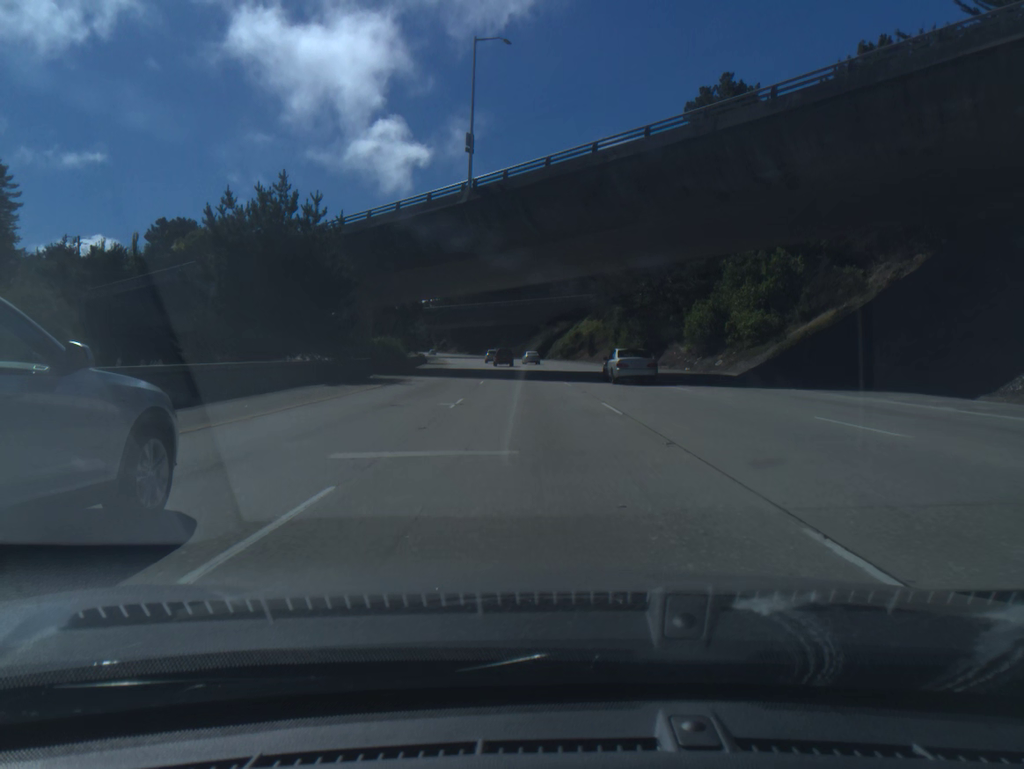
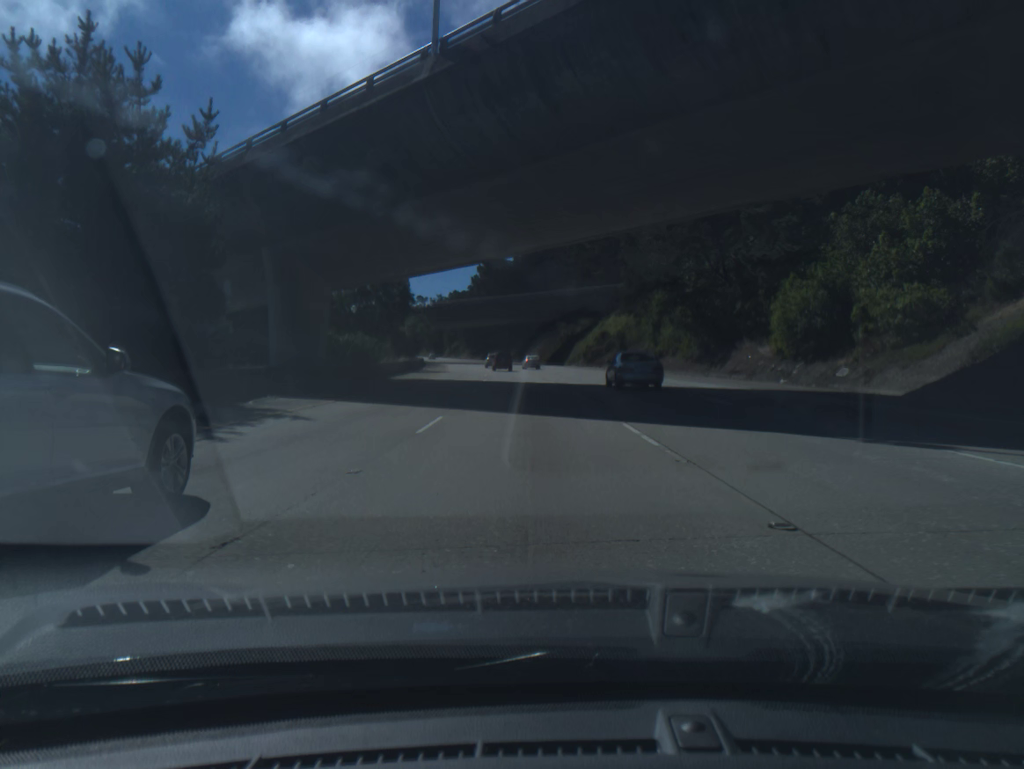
(-0.2, +19.7) m; -1°
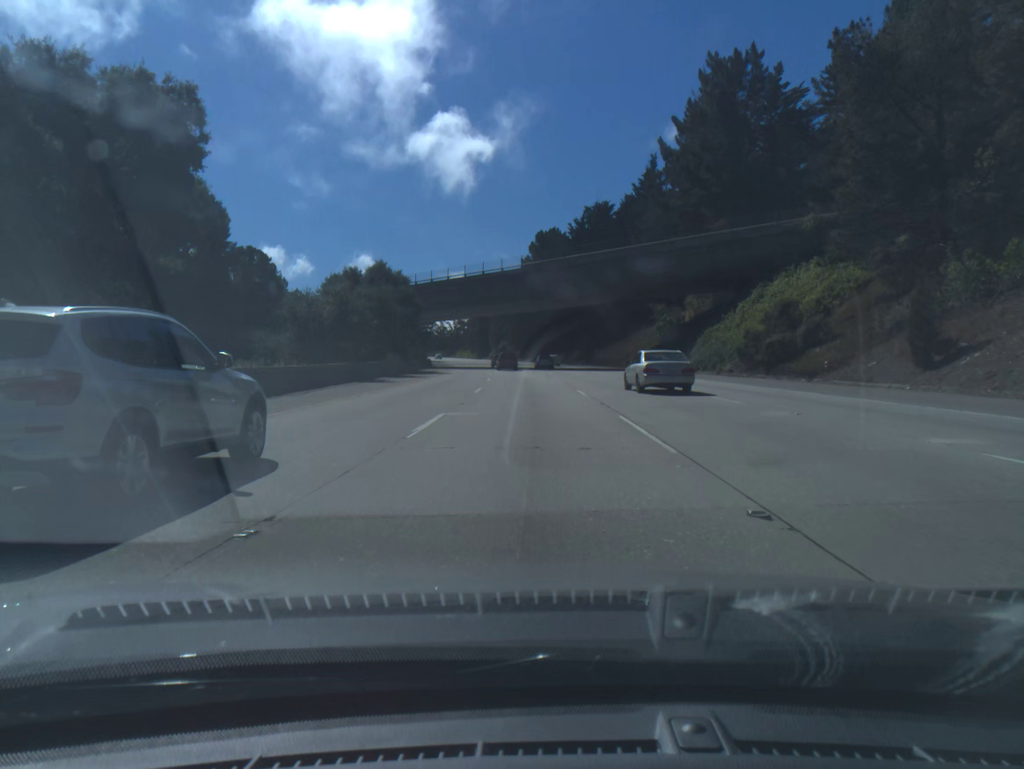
(-2.1, +58.8) m; -4°
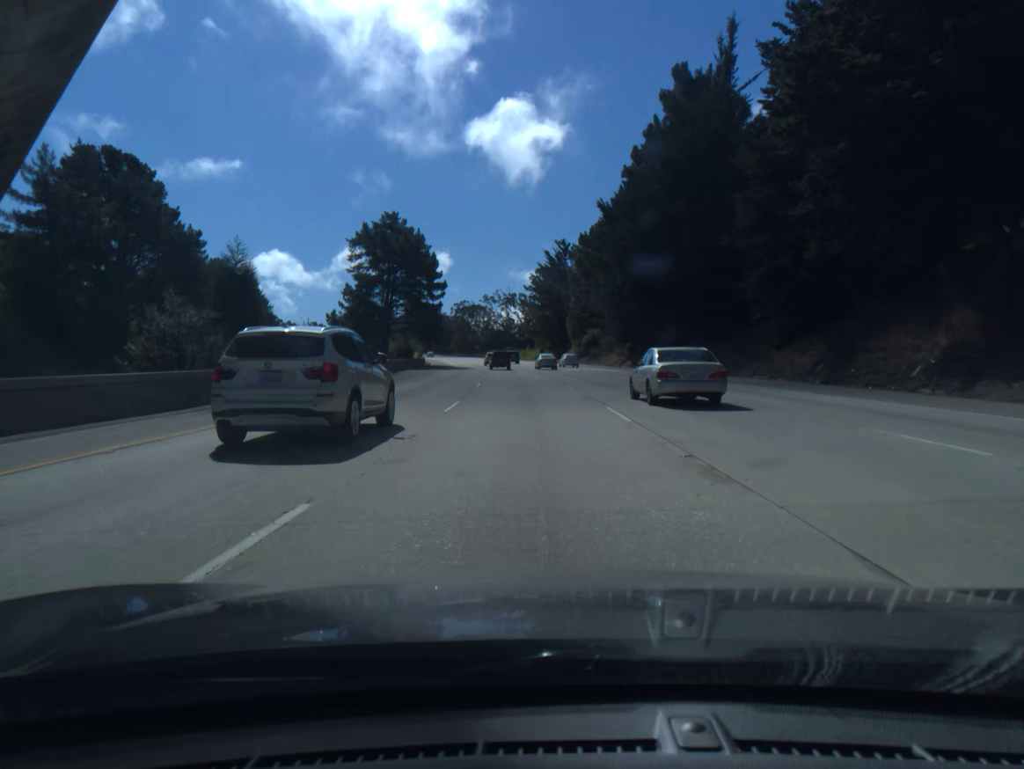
(-5.4, +97.6) m; -6°
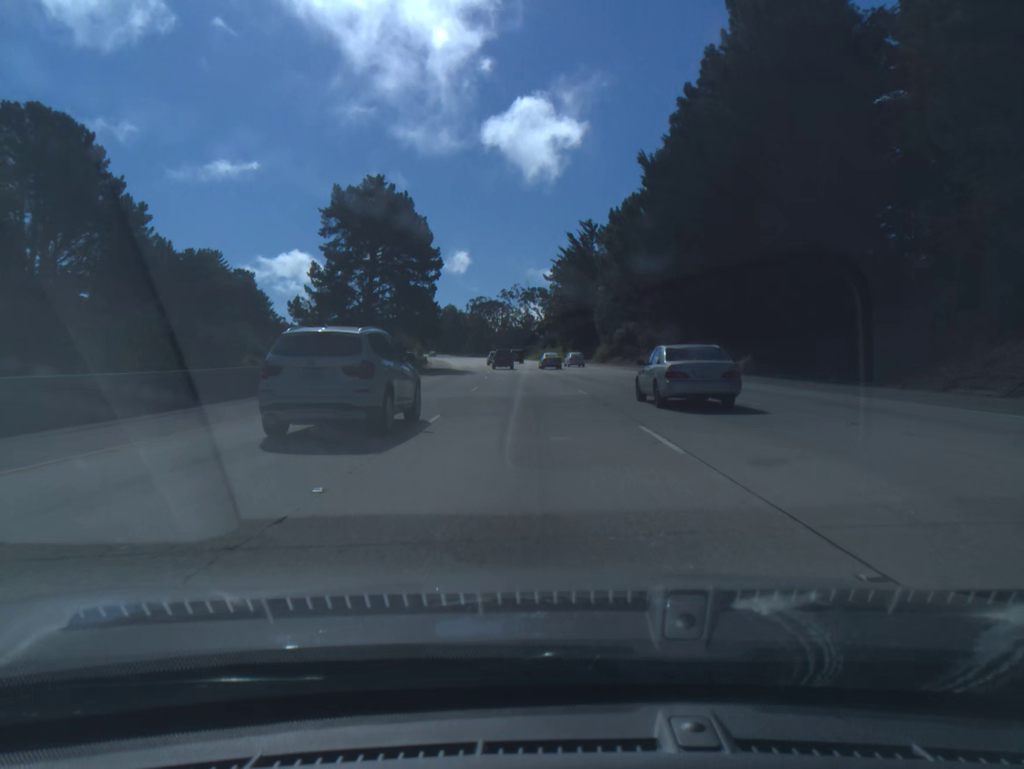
(-0.3, +19.6) m; -2°
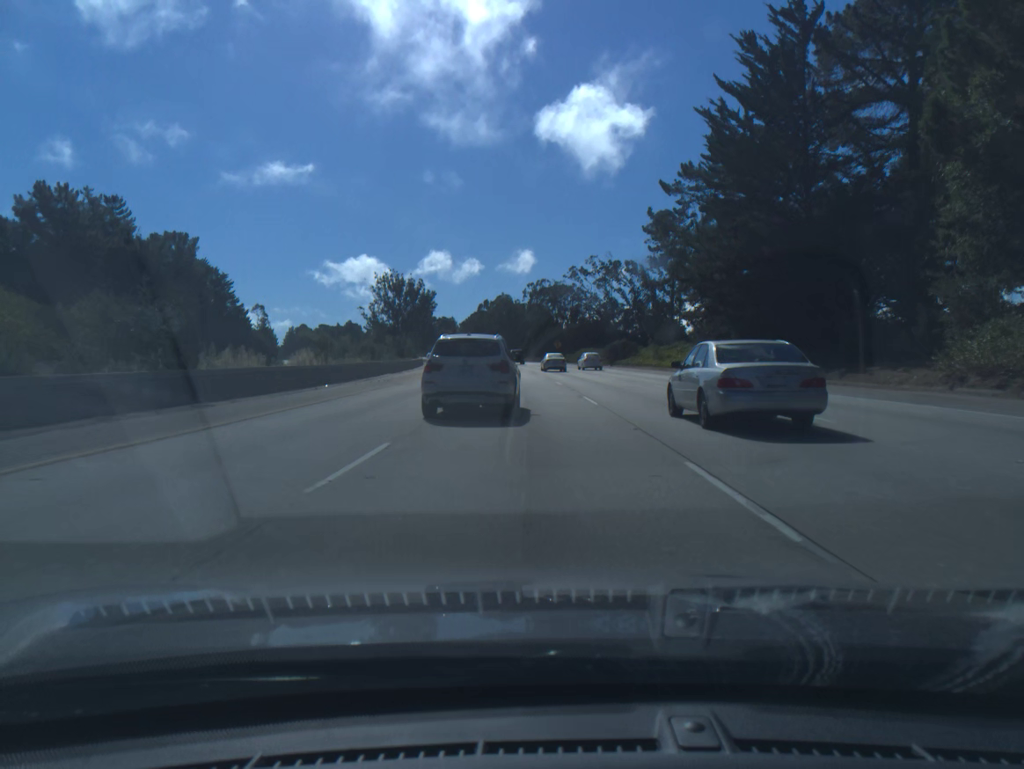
(-3.7, +78.1) m; -5°
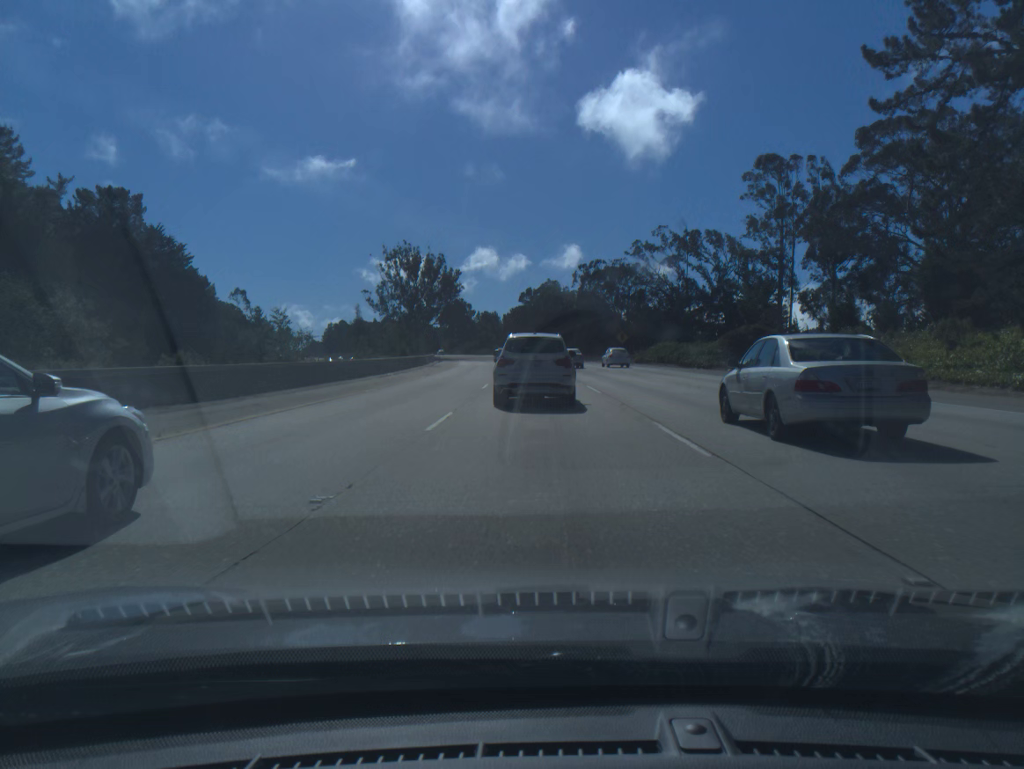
(-1.3, +38.7) m; -3°
